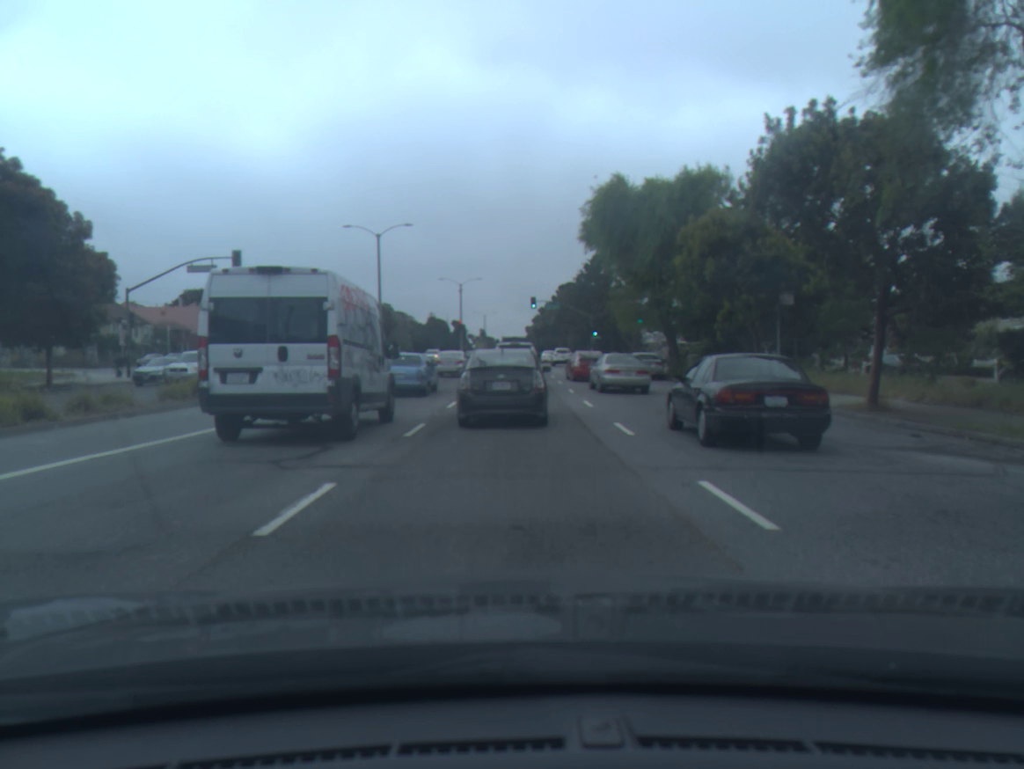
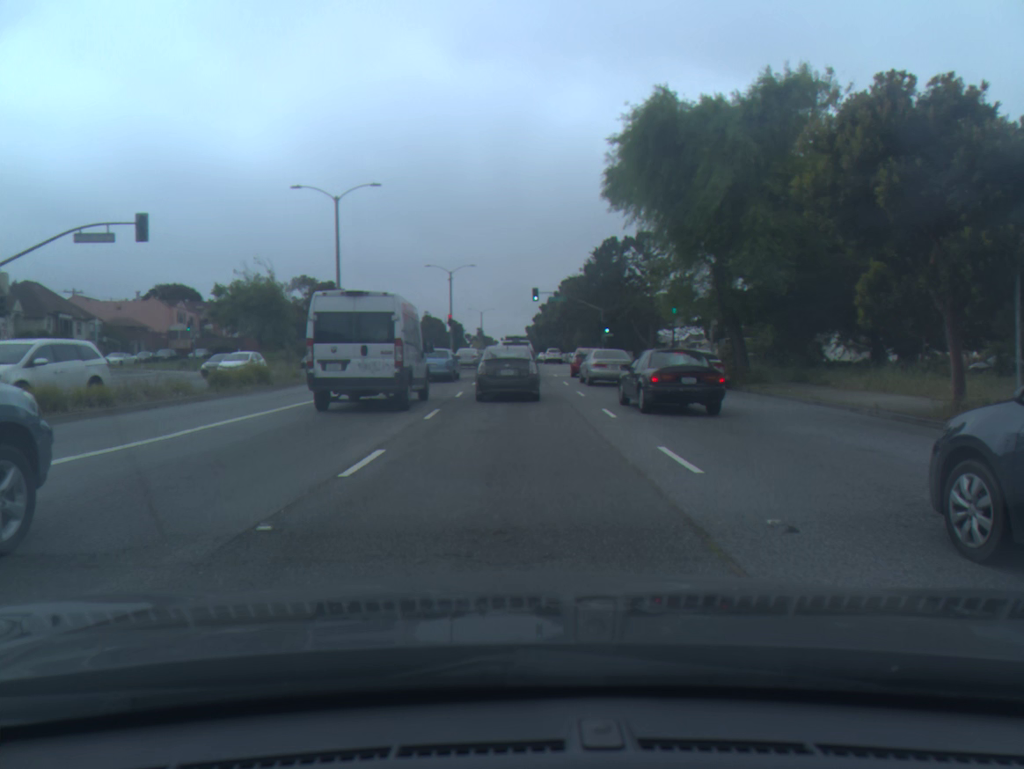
(-0.1, +11.7) m; 0°
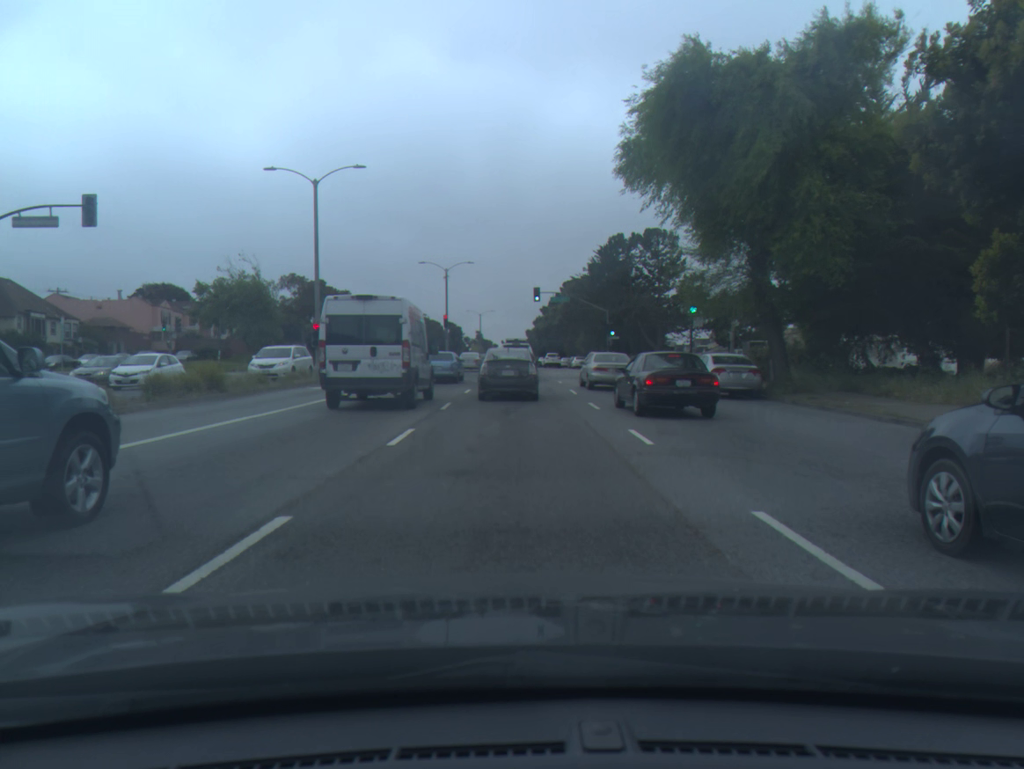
(0.0, +4.2) m; 0°
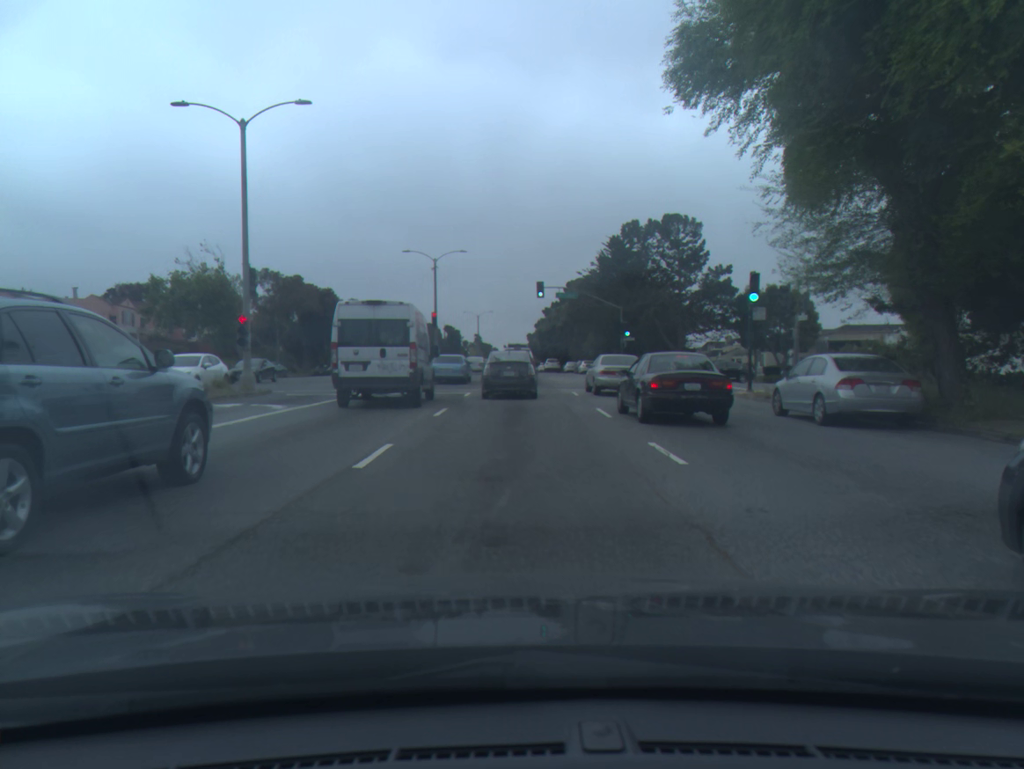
(0.0, +9.6) m; 0°
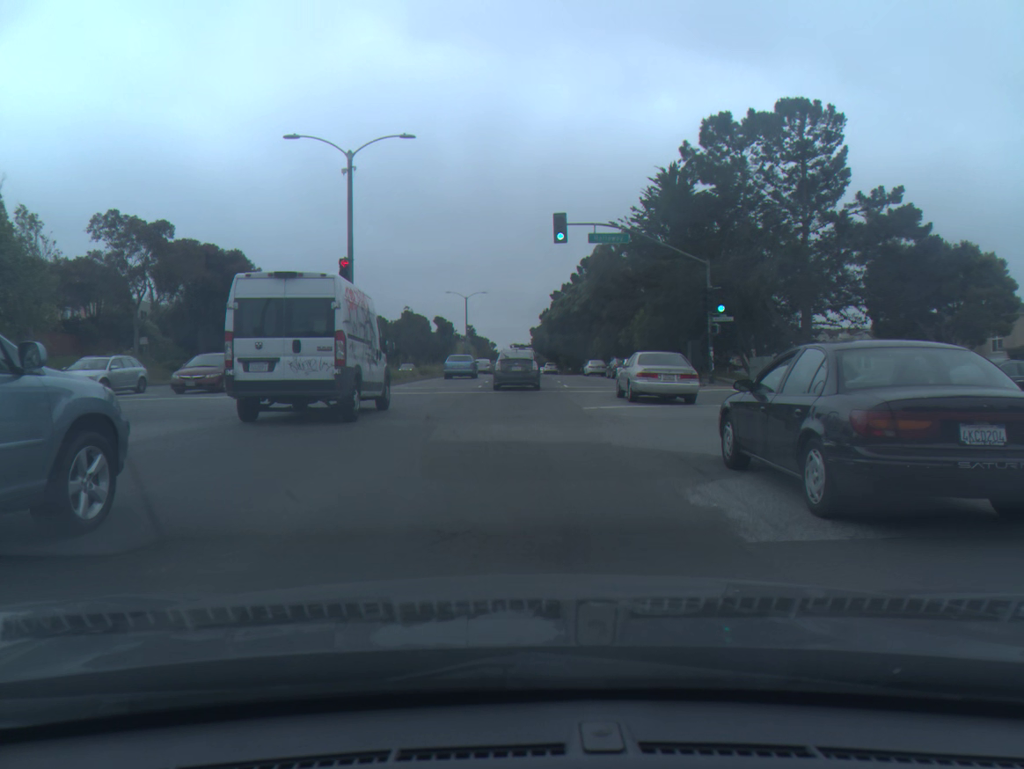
(-0.1, +28.7) m; 0°
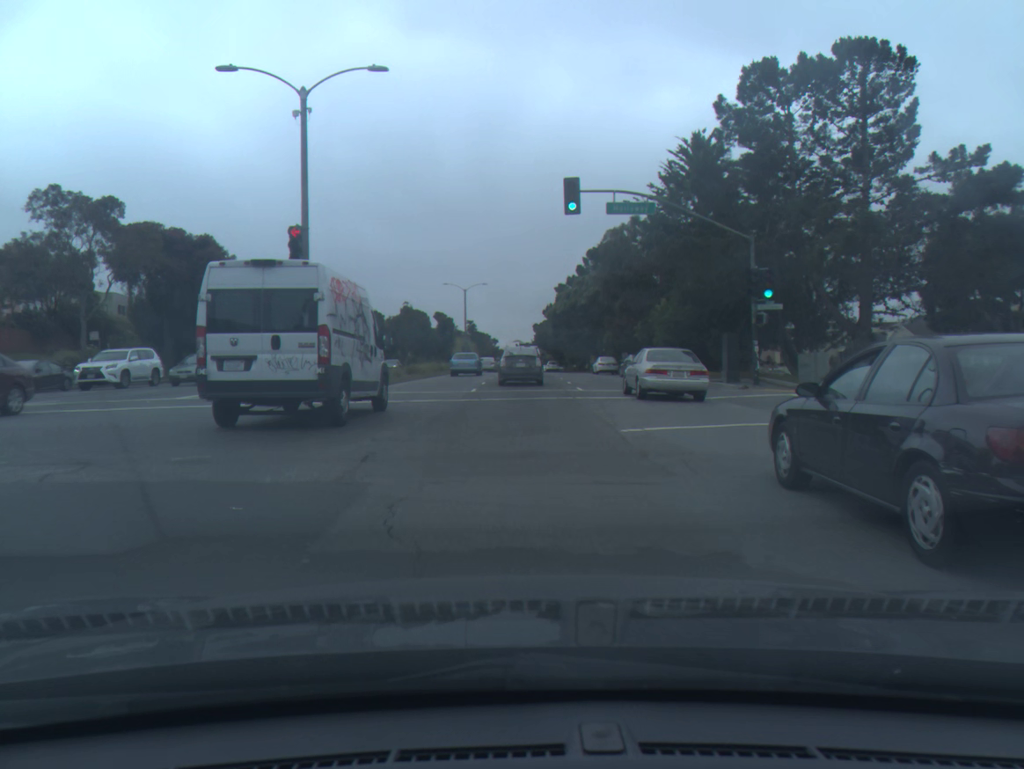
(0.0, +6.3) m; 0°
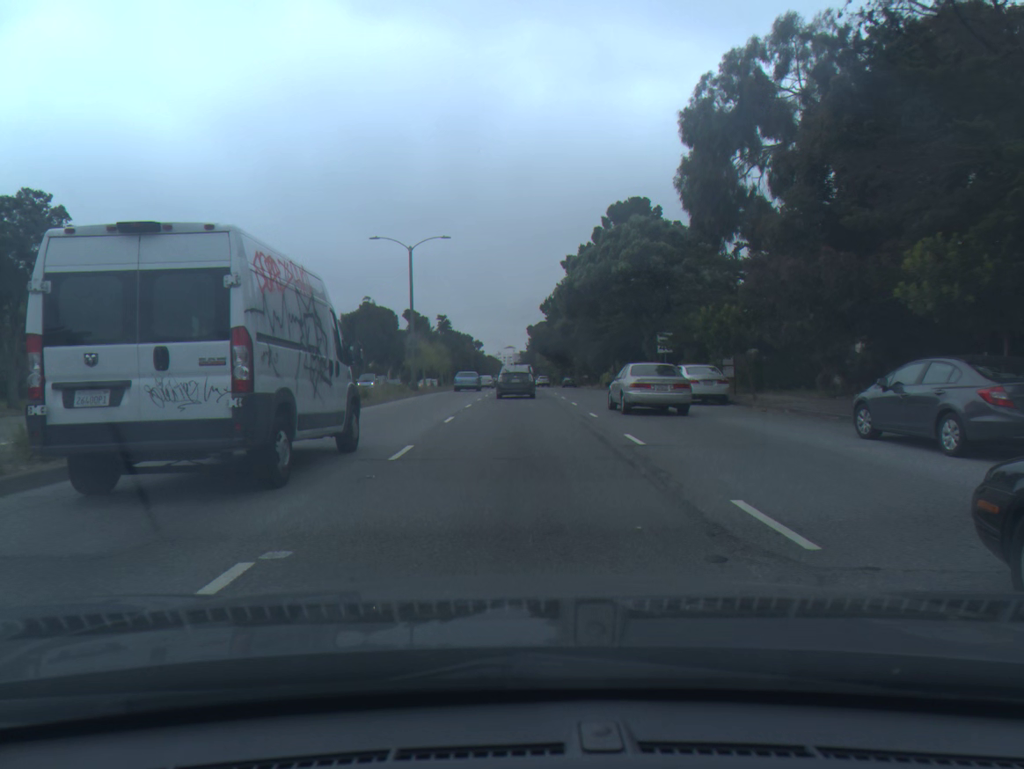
(+0.3, +34.8) m; +1°
